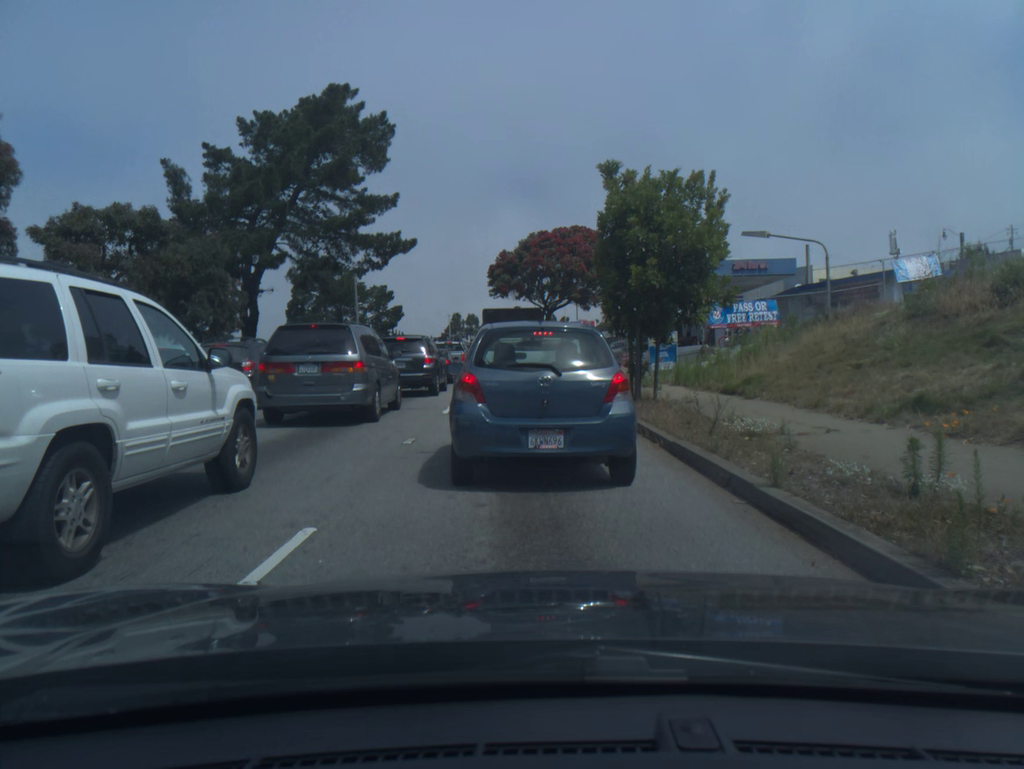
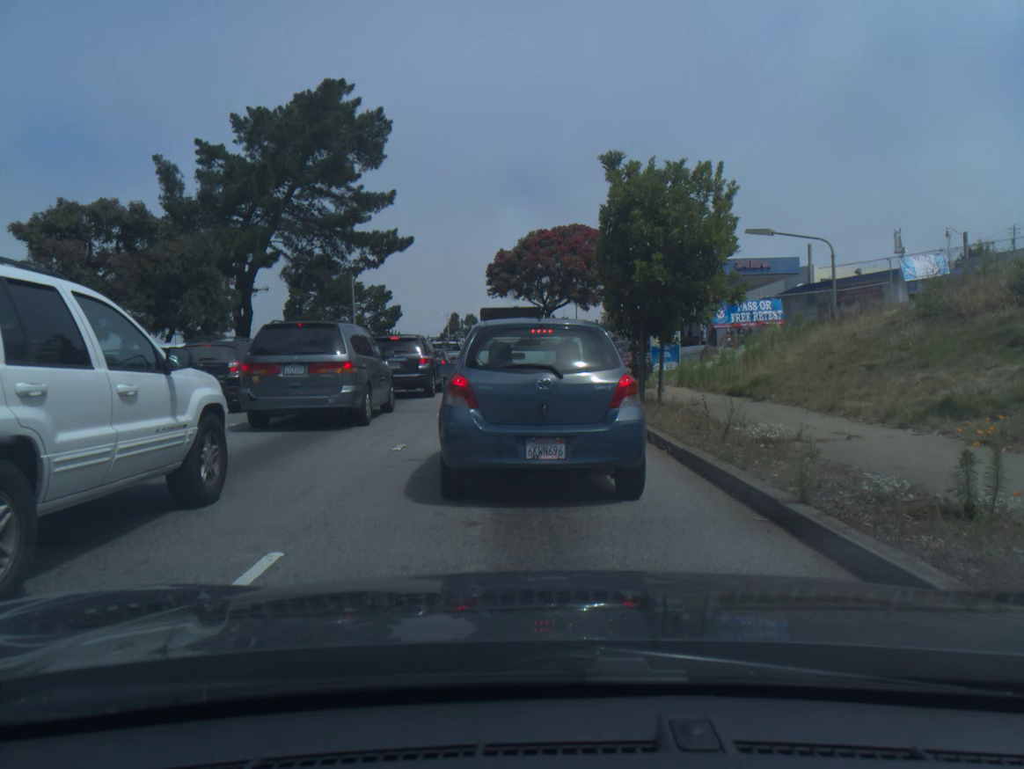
(0.0, +0.6) m; 0°
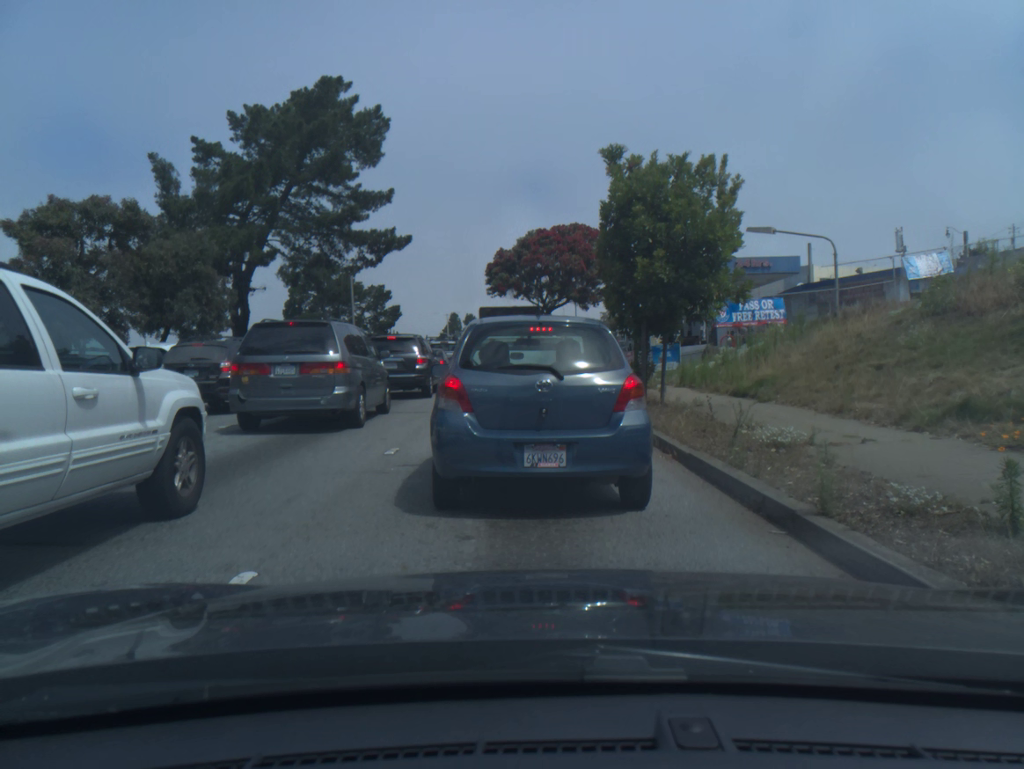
(0.0, +0.4) m; 0°
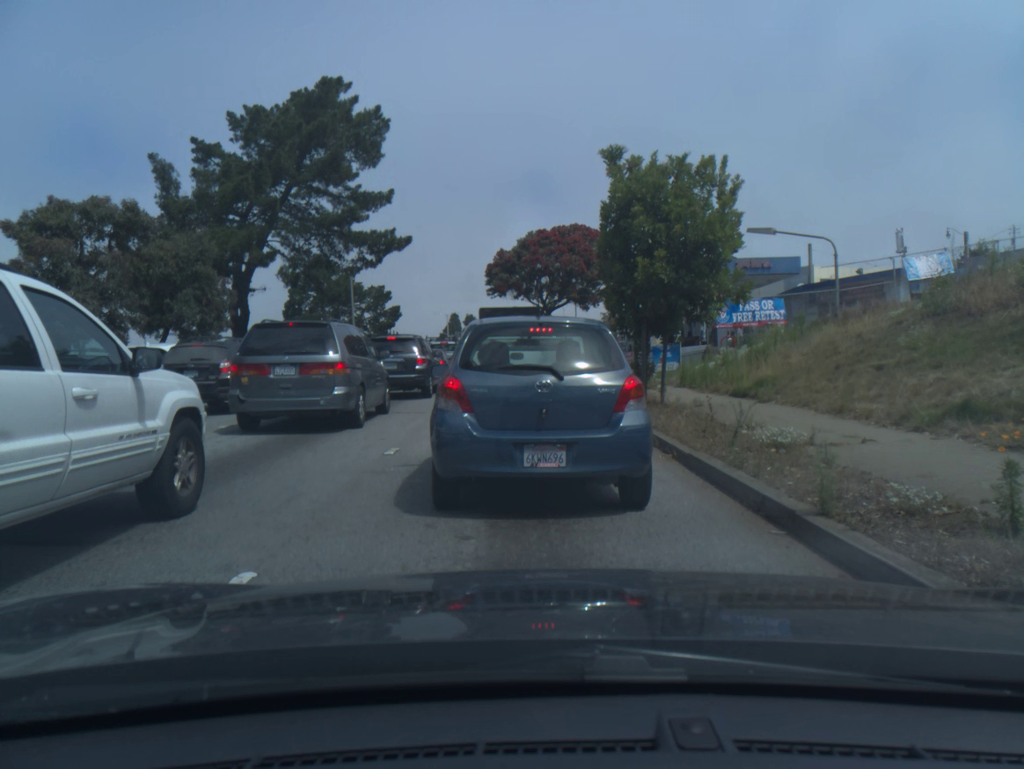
(0.0, 0.0) m; 0°
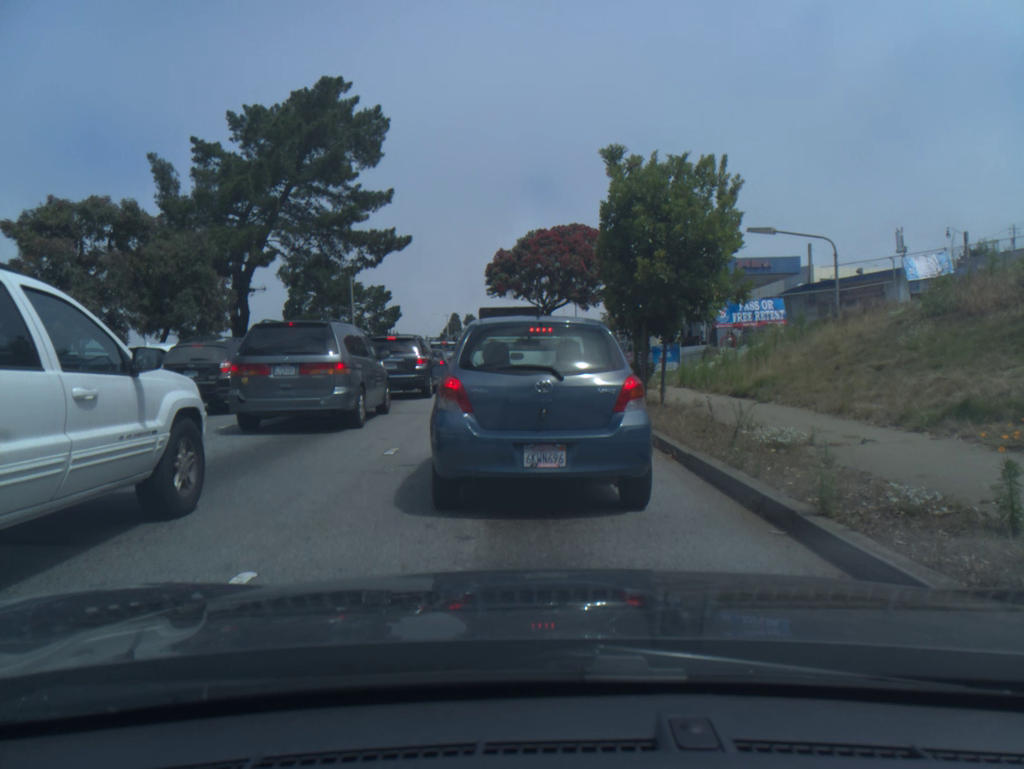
(0.0, 0.0) m; 0°
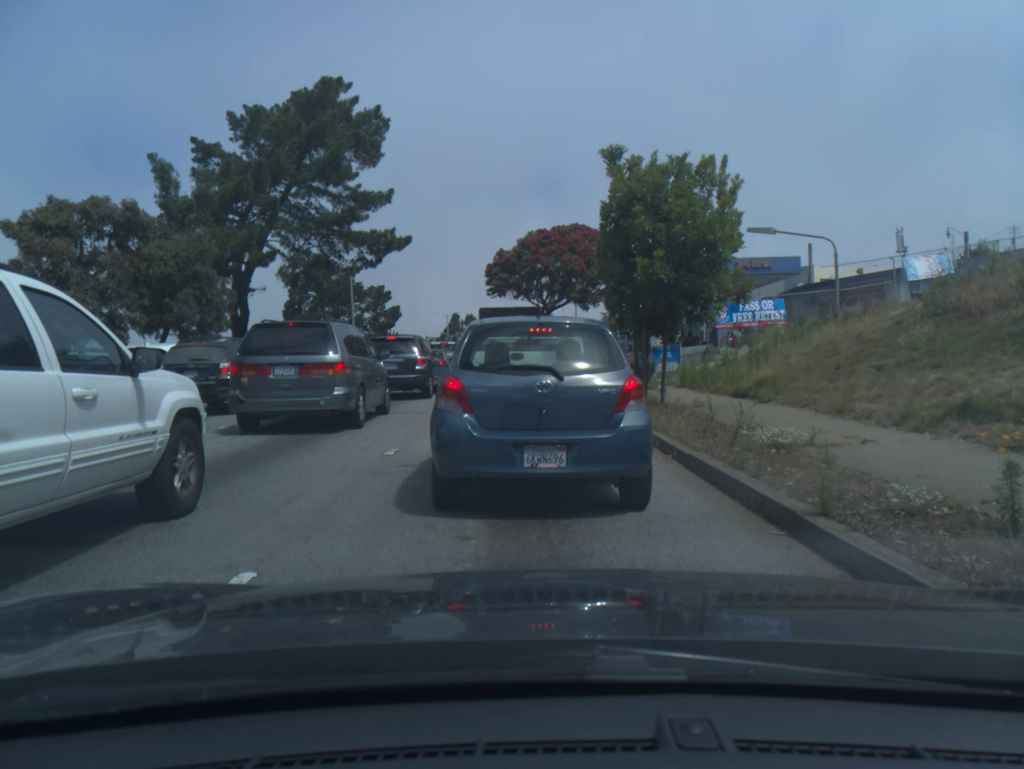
(0.0, 0.0) m; 0°
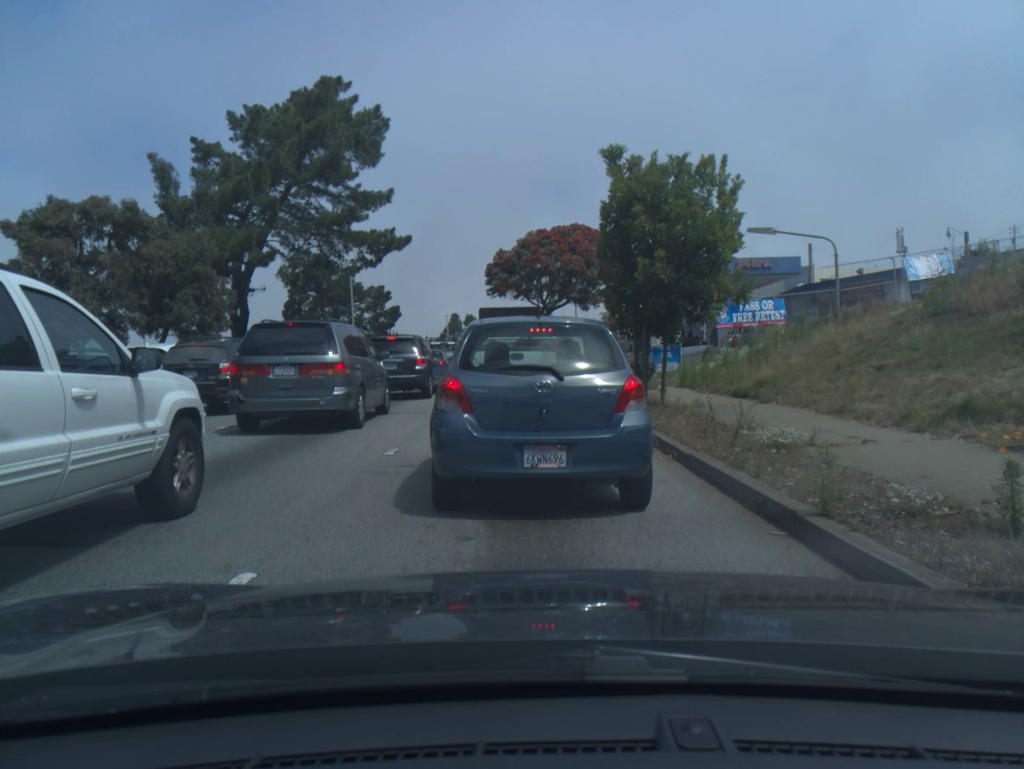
(0.0, 0.0) m; 0°
